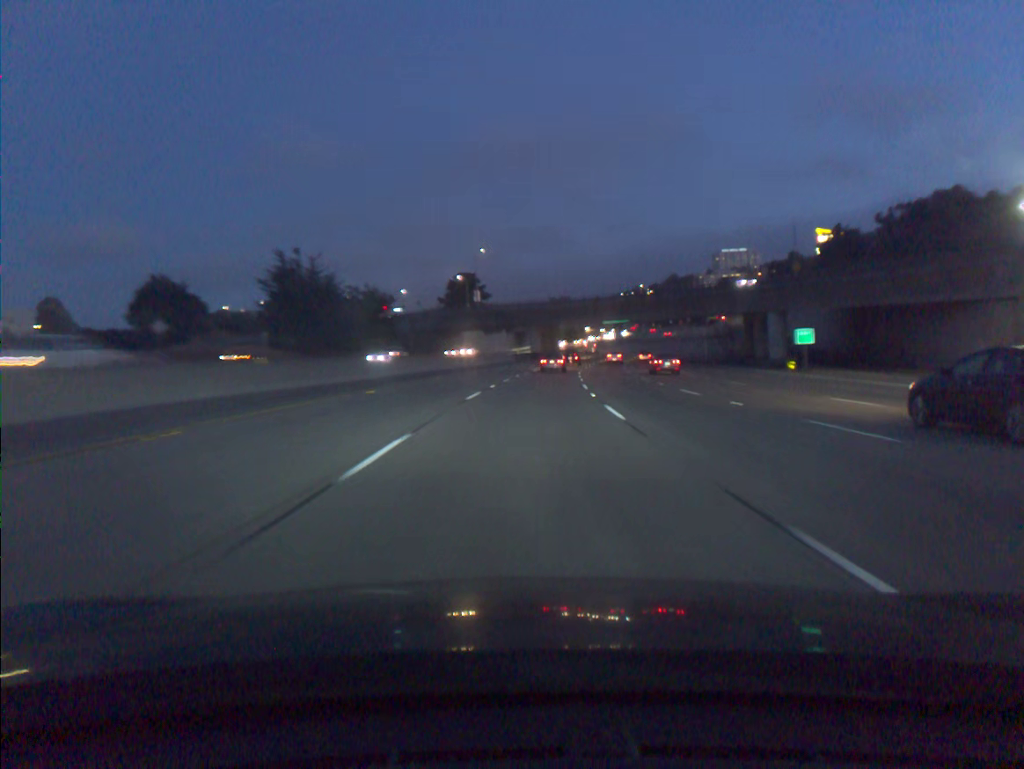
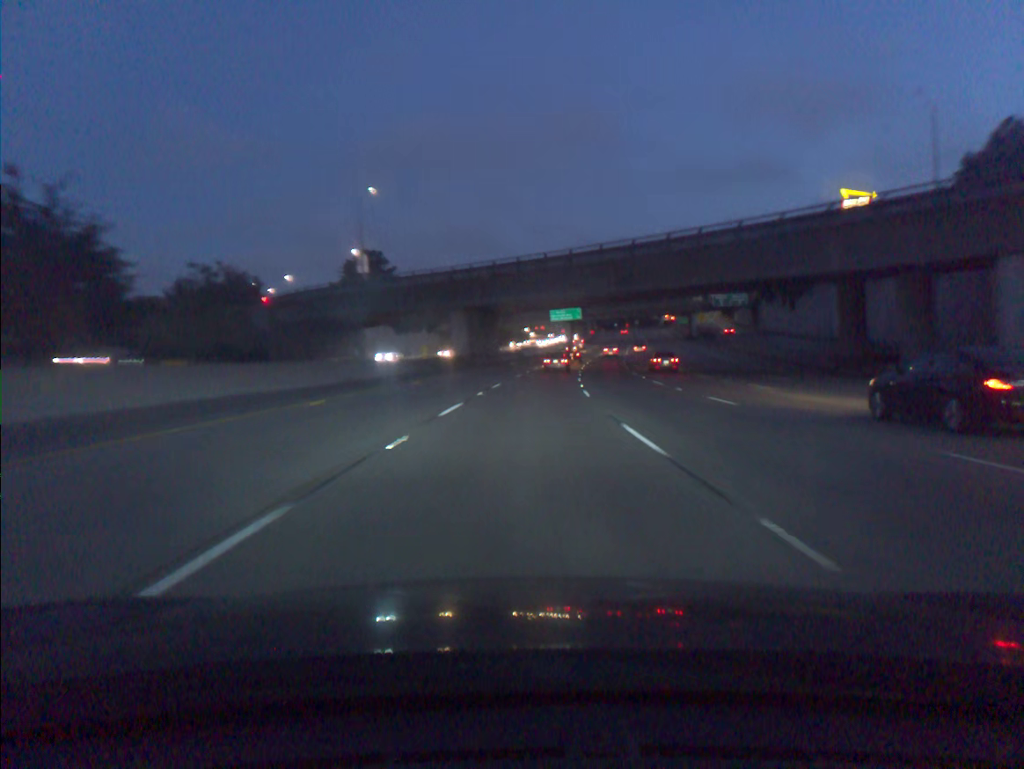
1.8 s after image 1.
(+2.0, +49.7) m; +5°
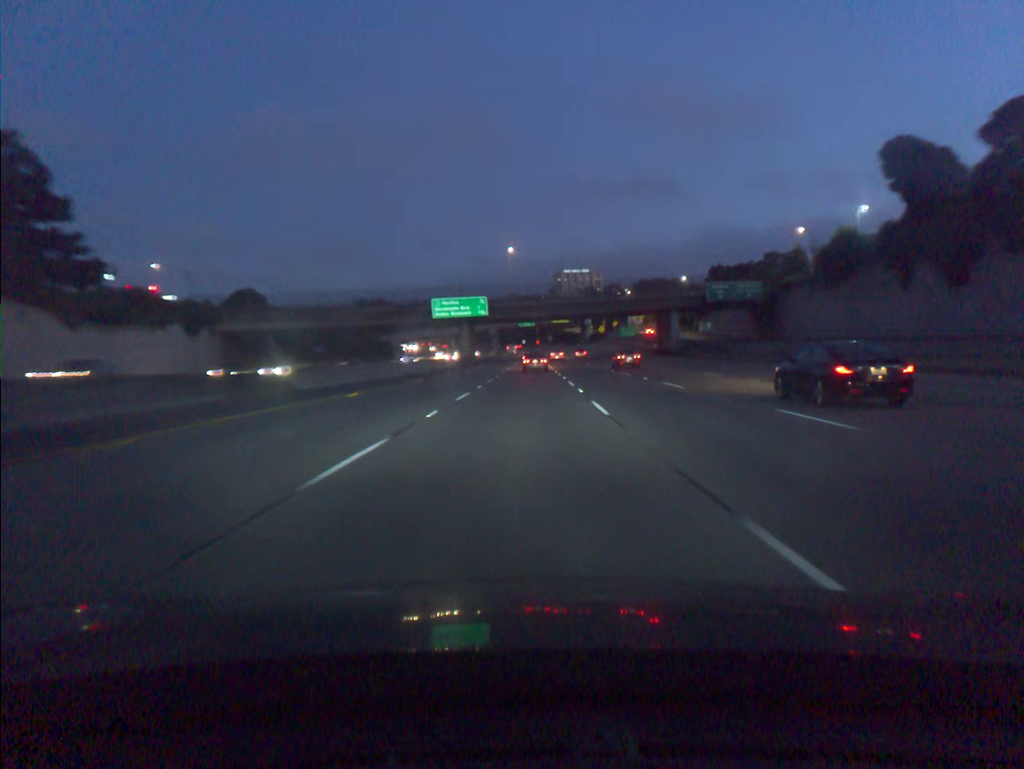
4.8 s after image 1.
(+5.6, +81.5) m; +7°
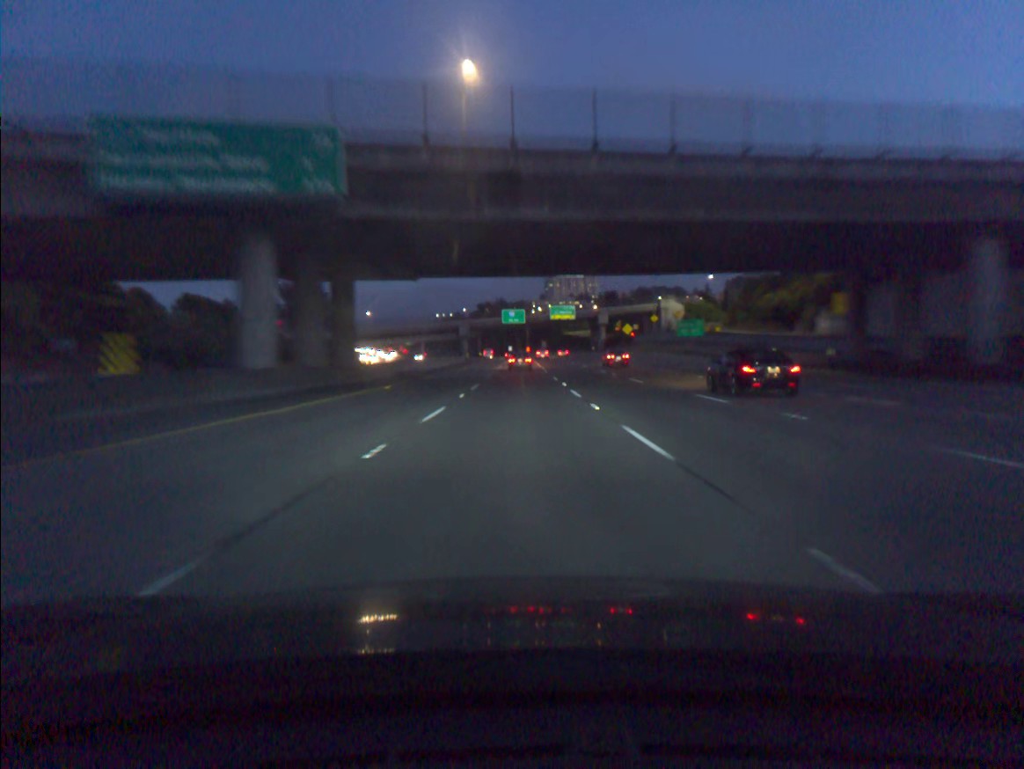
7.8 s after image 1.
(+1.5, +79.8) m; +1°
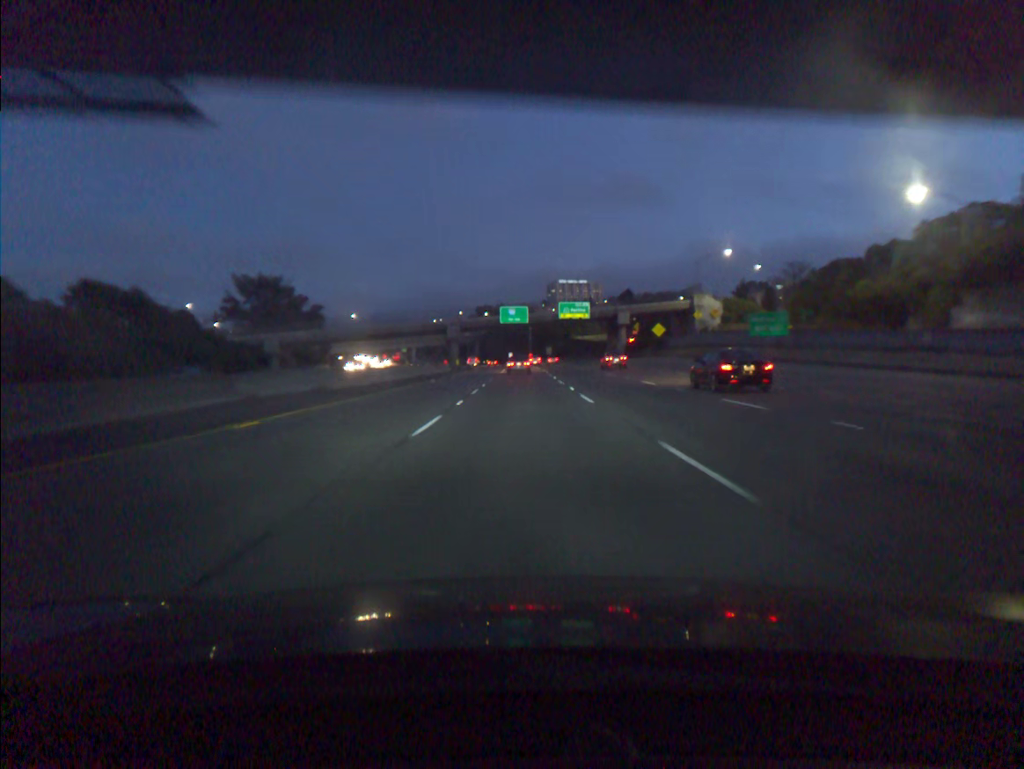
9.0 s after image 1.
(0.0, +31.9) m; 0°
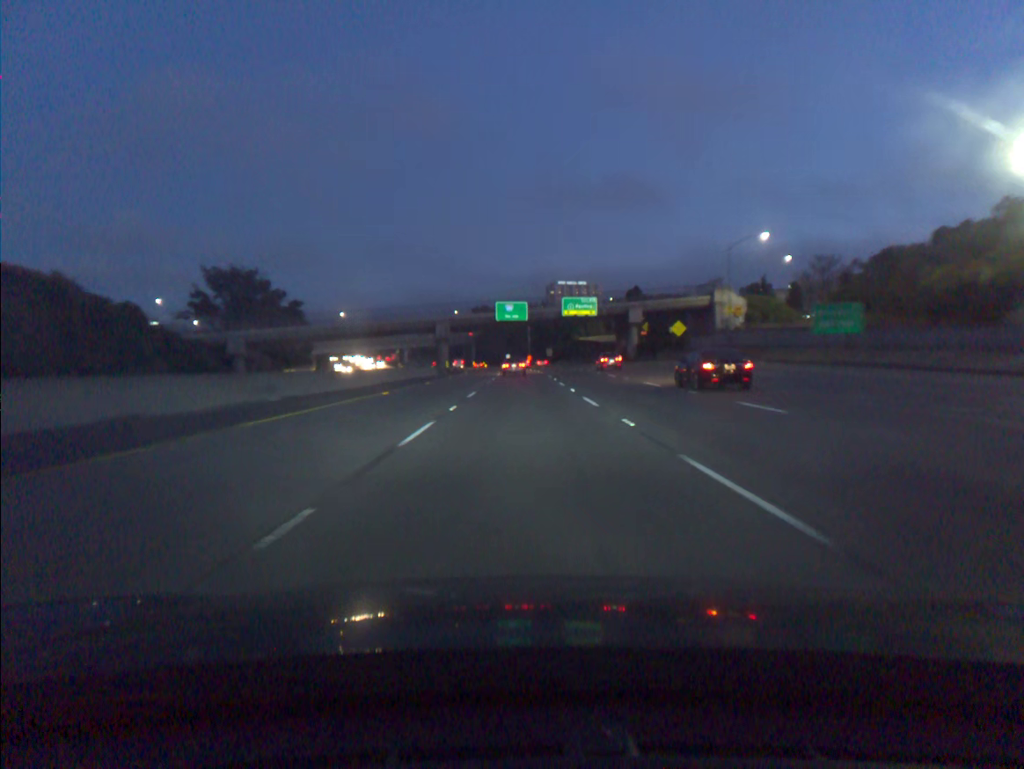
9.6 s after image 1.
(0.0, +16.0) m; 0°
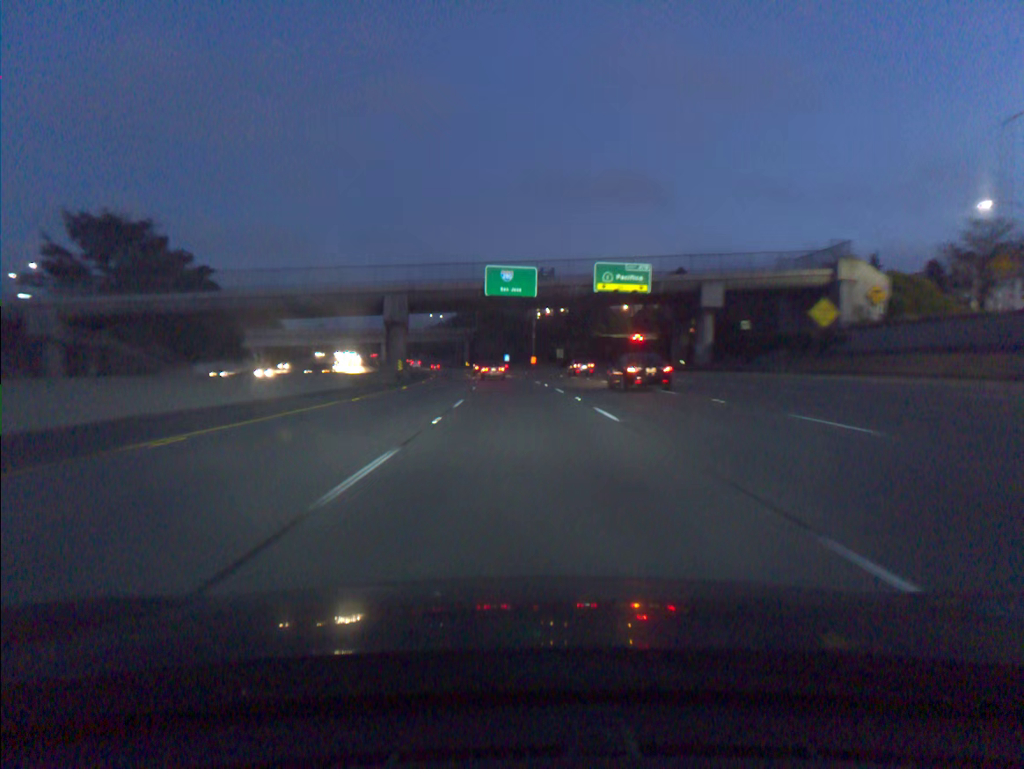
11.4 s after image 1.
(0.0, +48.2) m; 0°
